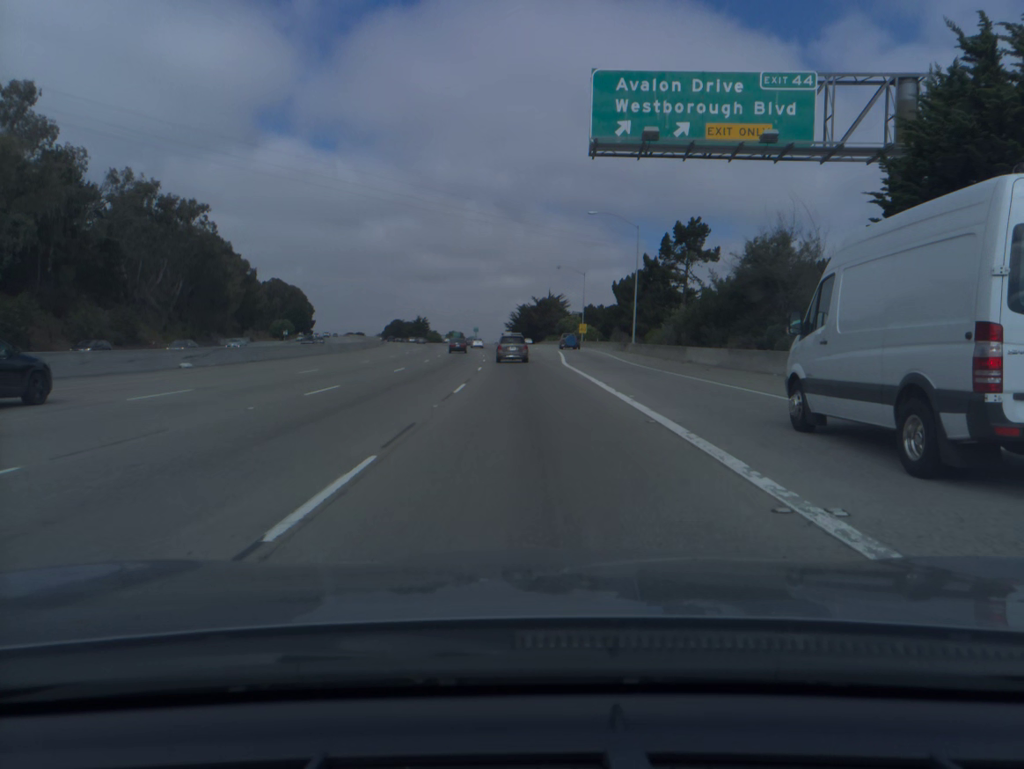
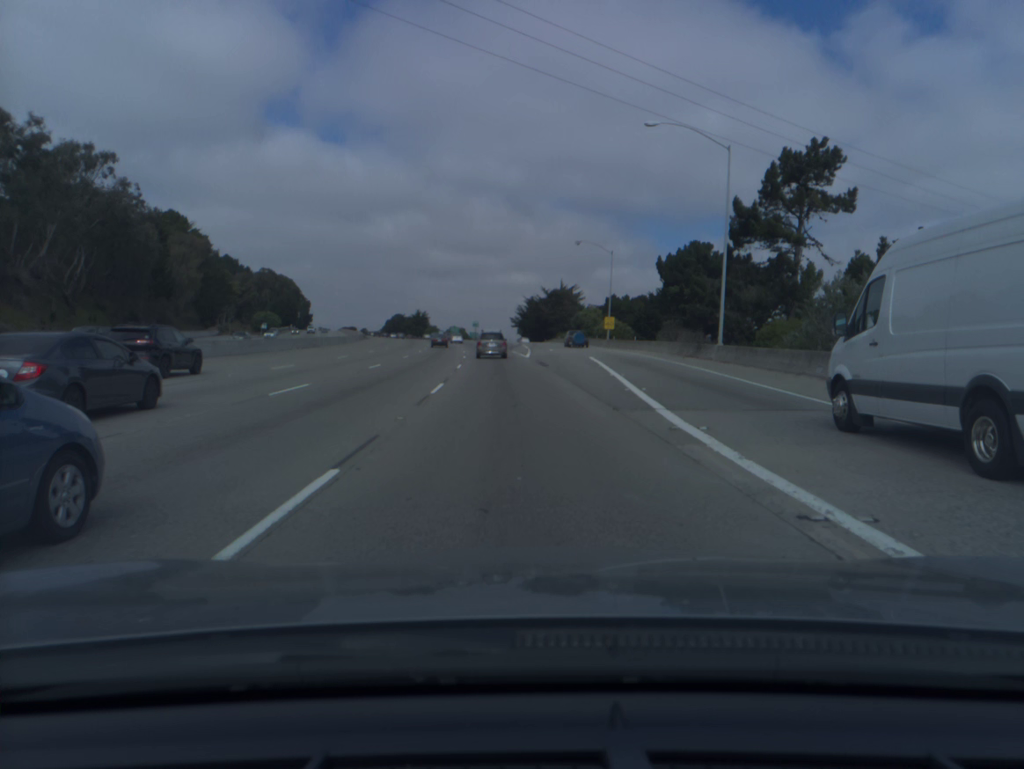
(-0.2, +30.4) m; 0°
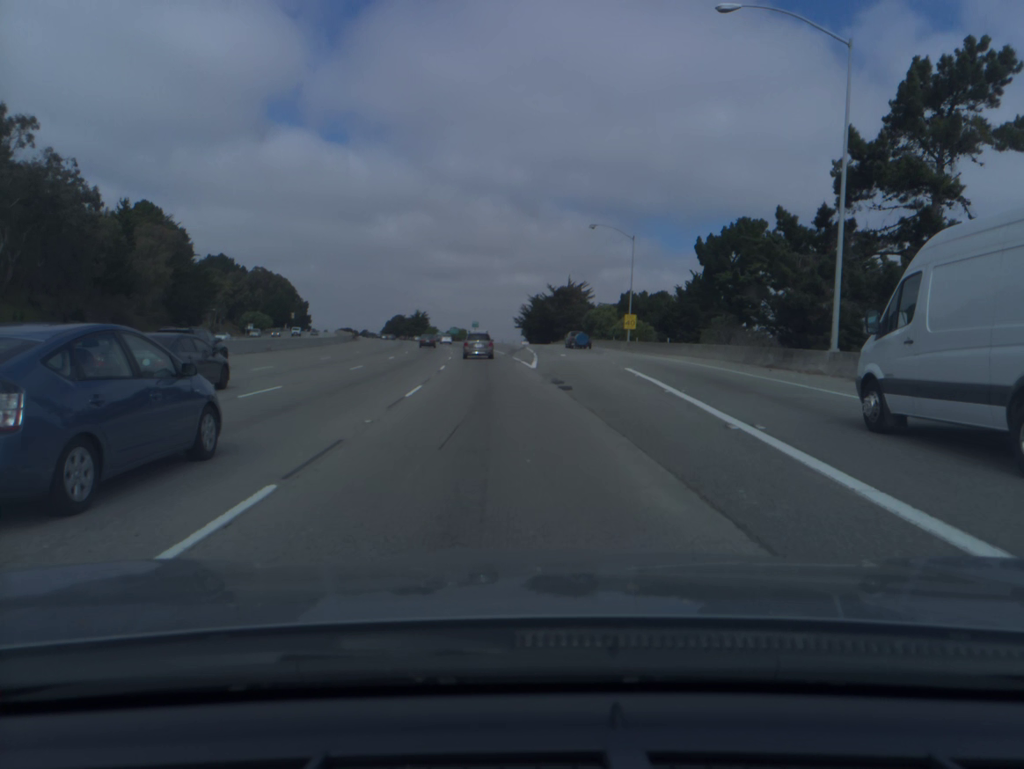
(0.0, +15.3) m; 0°
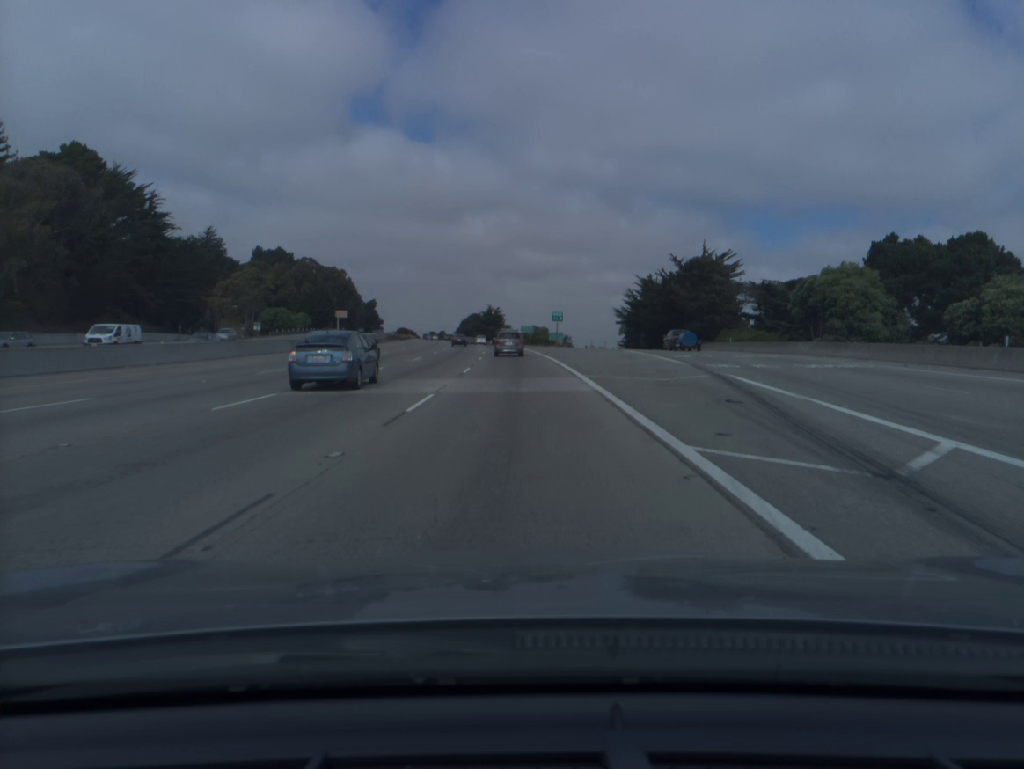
(-3.4, +62.1) m; -6°
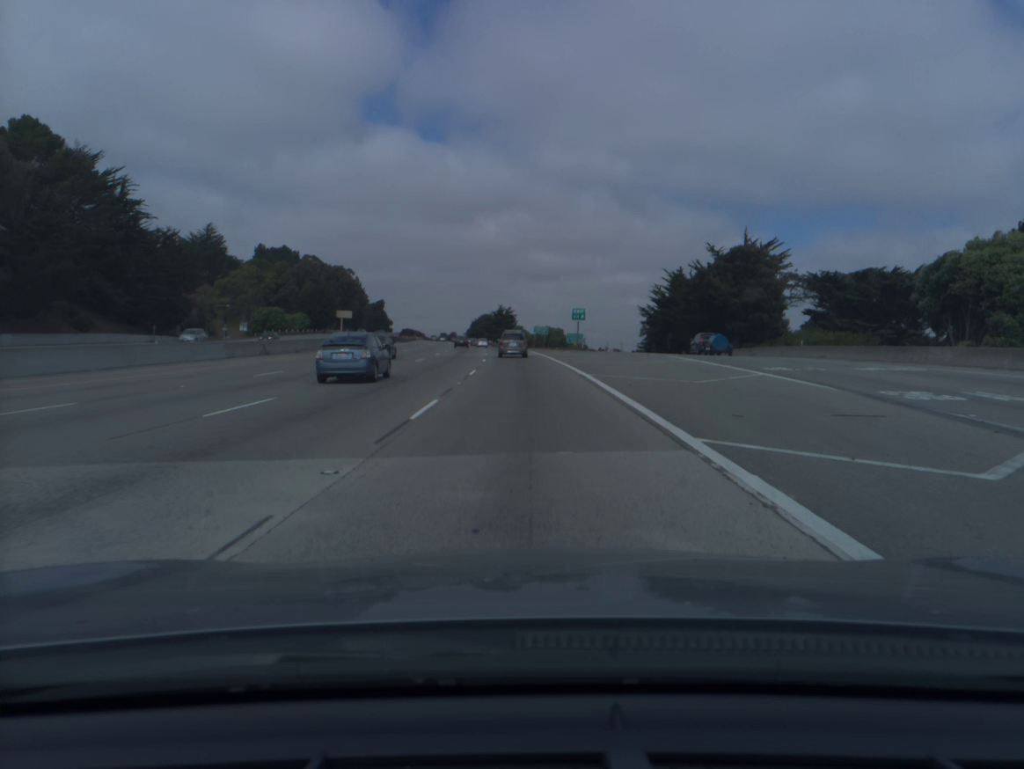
(-0.1, +15.6) m; -1°
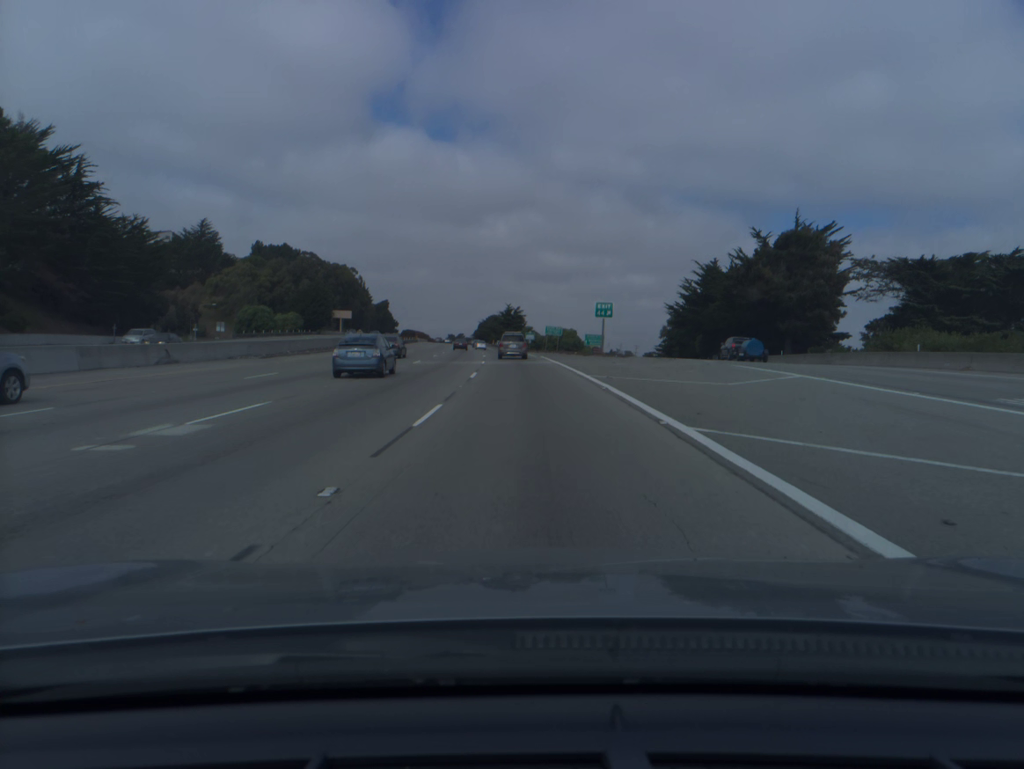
(-0.1, +15.7) m; -1°
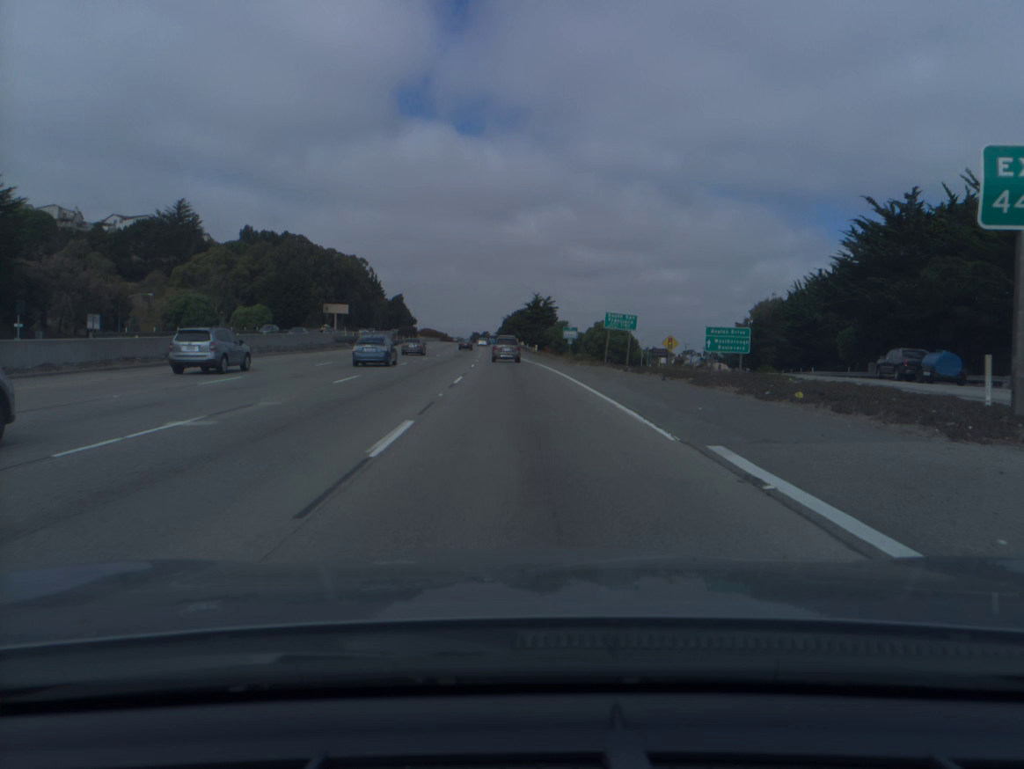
(-0.8, +47.2) m; -2°
